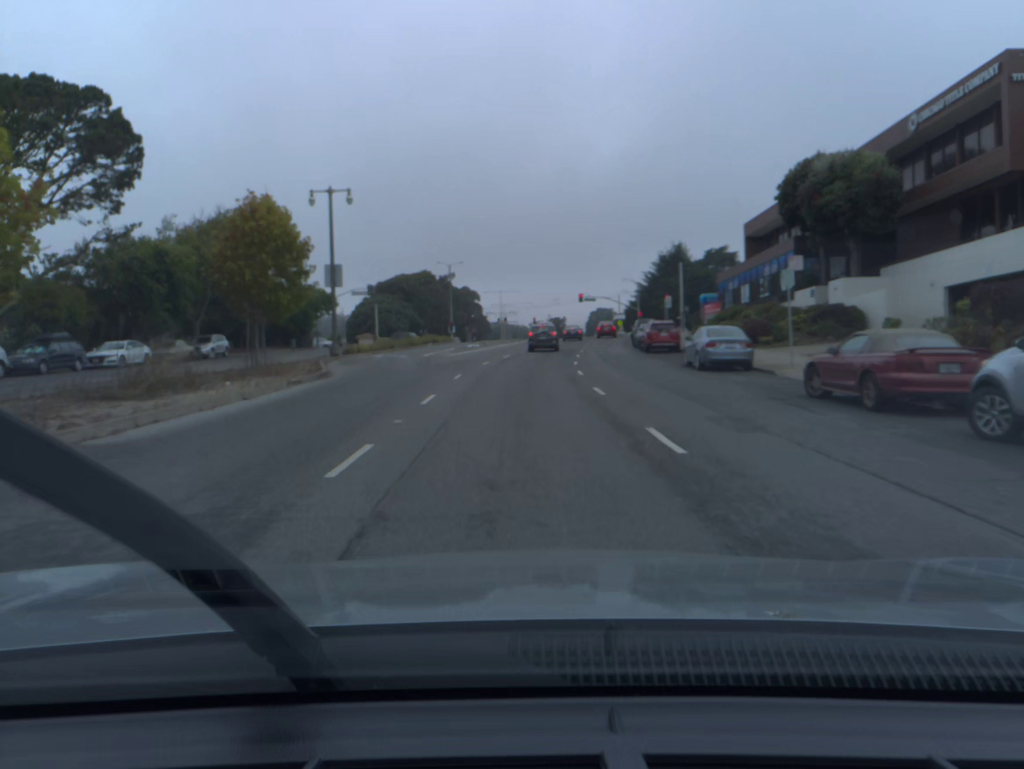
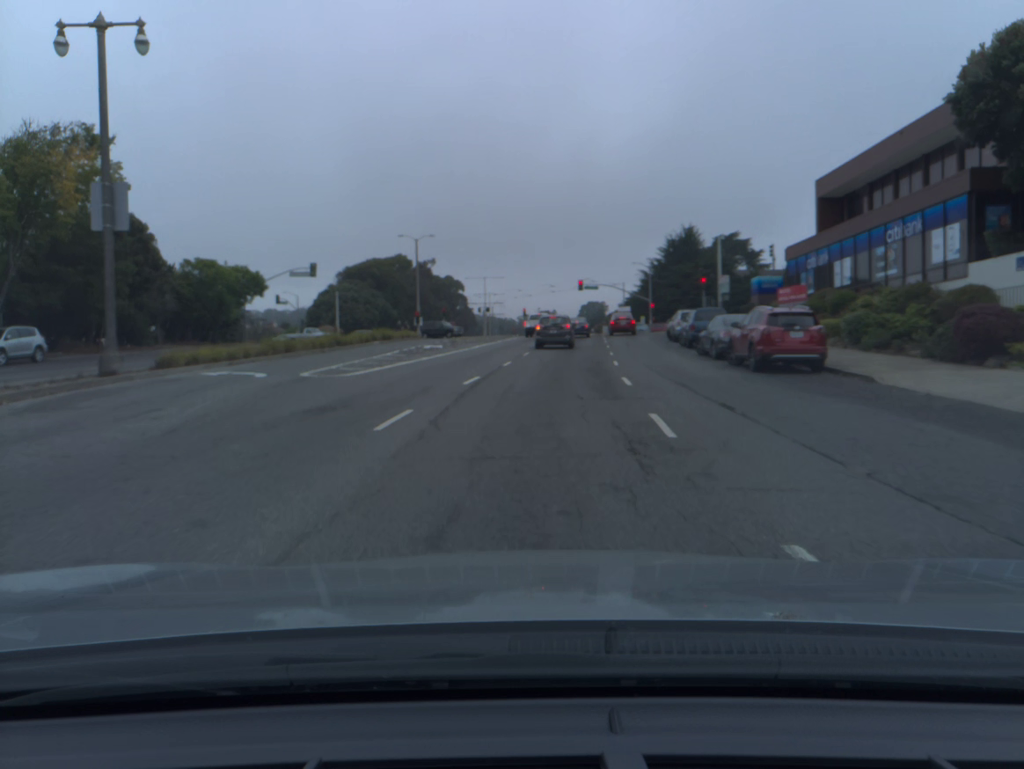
(+0.1, +21.3) m; +1°
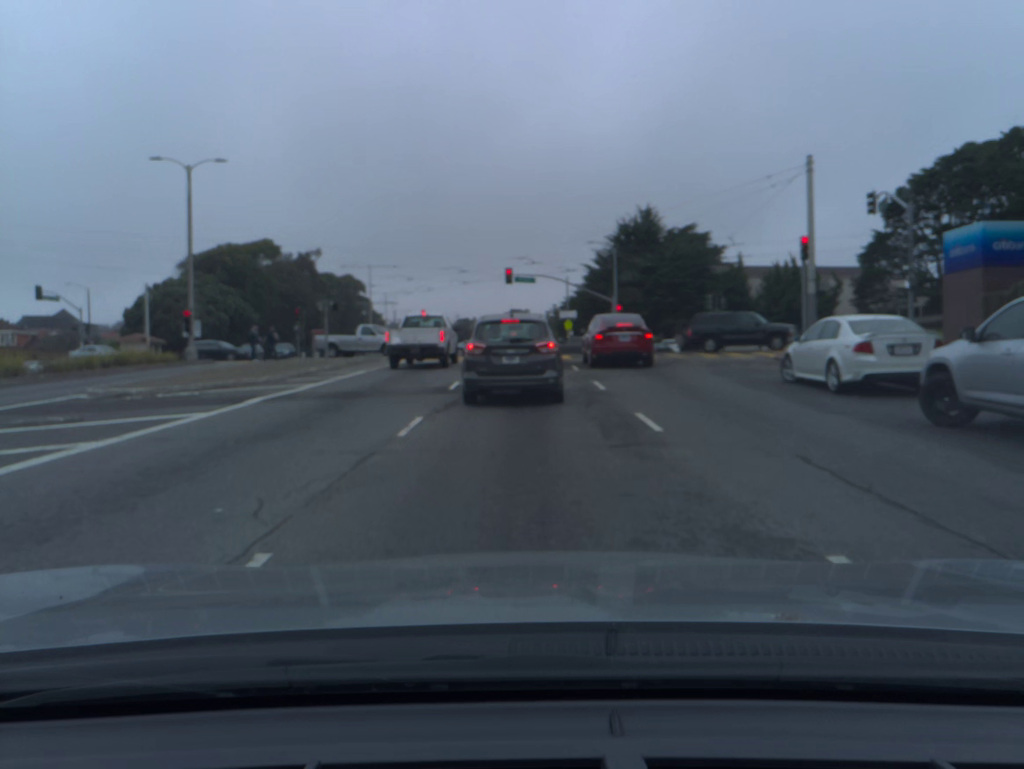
(+1.9, +36.3) m; +6°
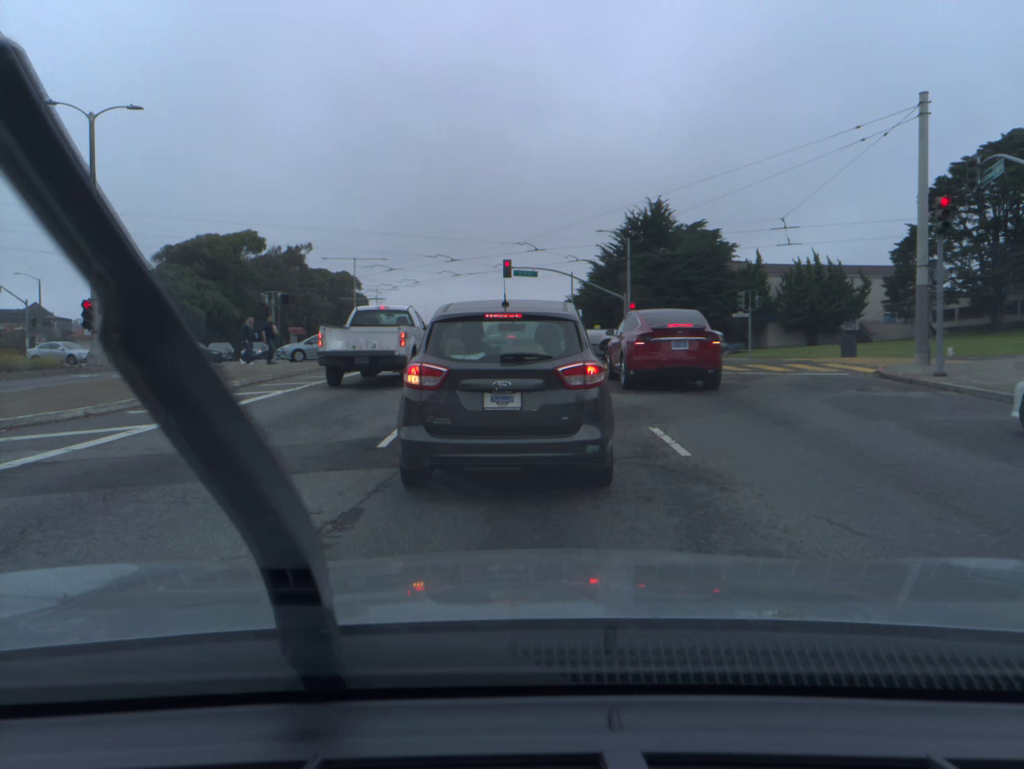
(0.0, +9.0) m; 0°
